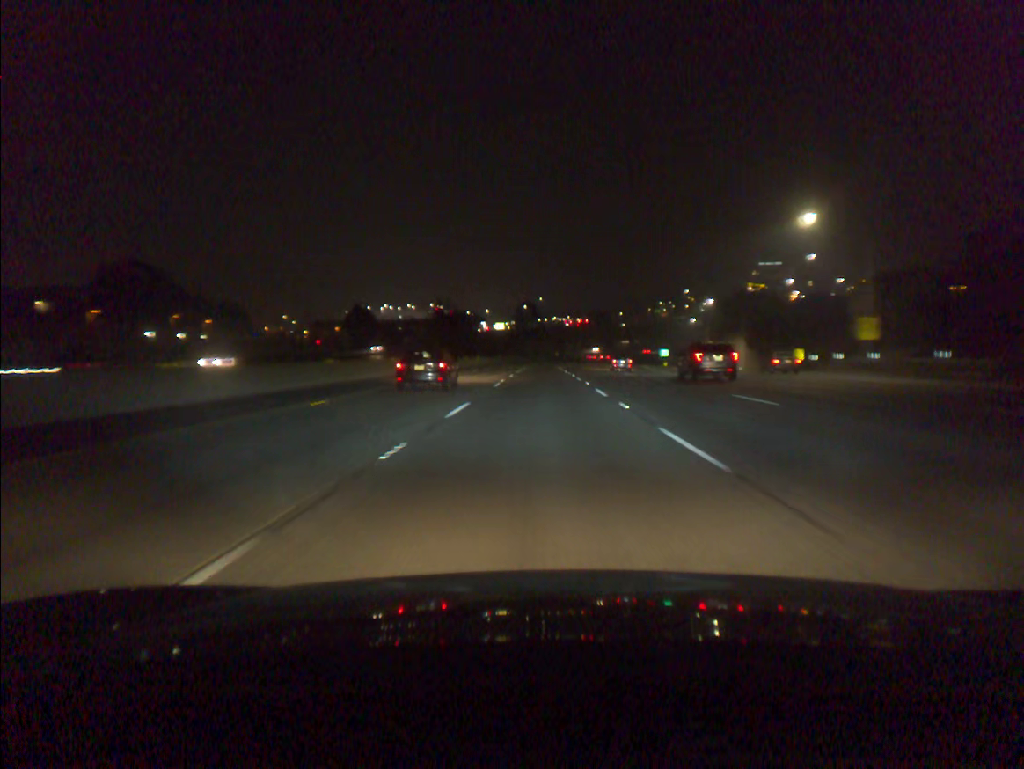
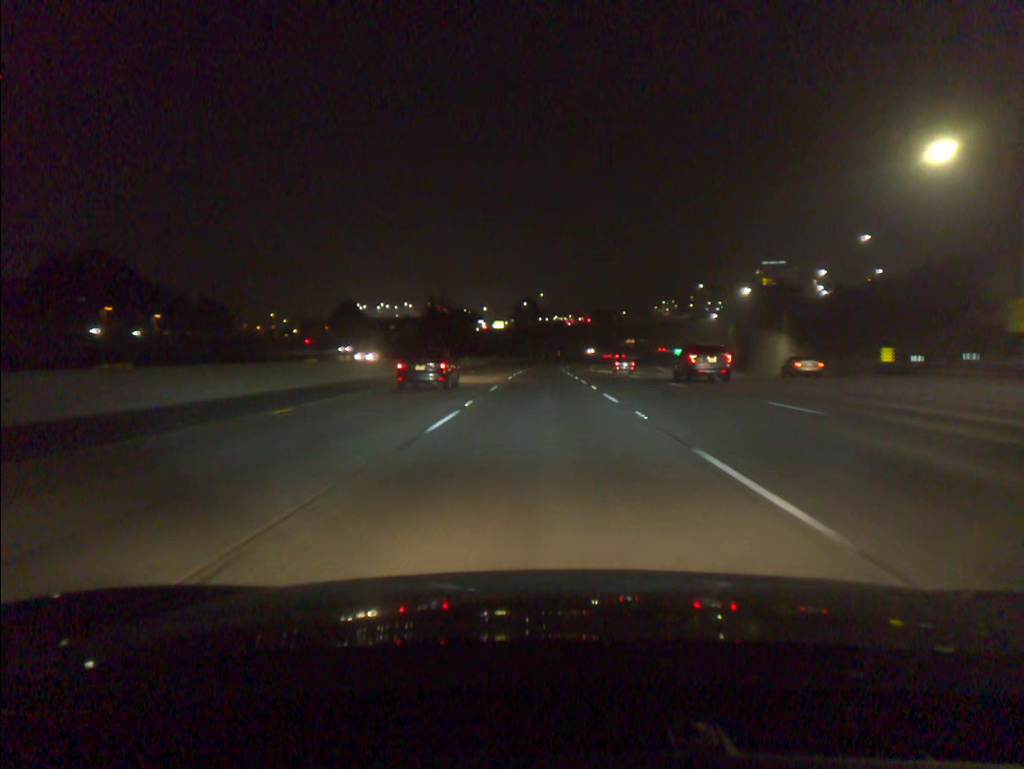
(0.0, +17.5) m; 0°
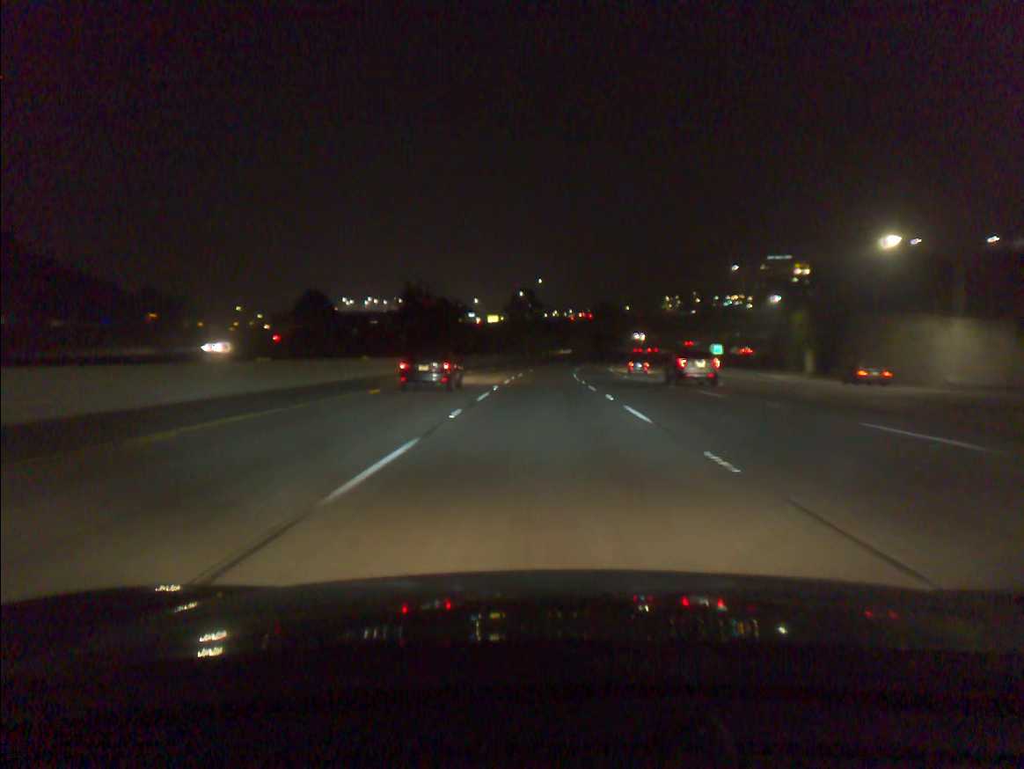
(0.0, +34.9) m; 0°
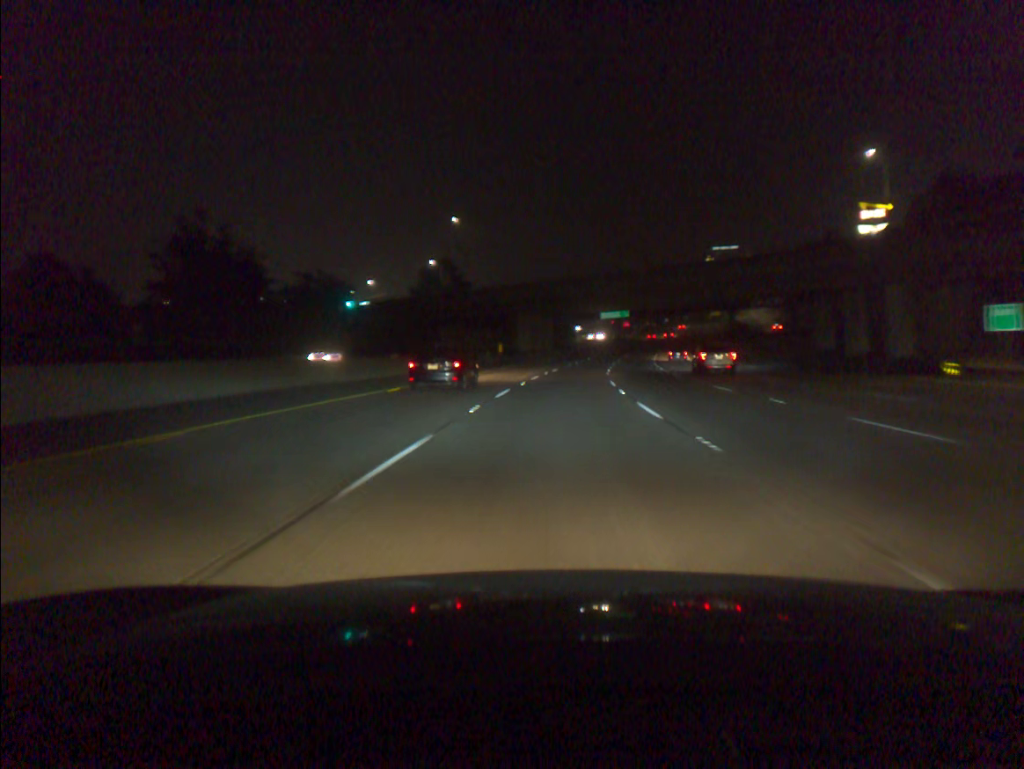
(+2.2, +87.3) m; +4°
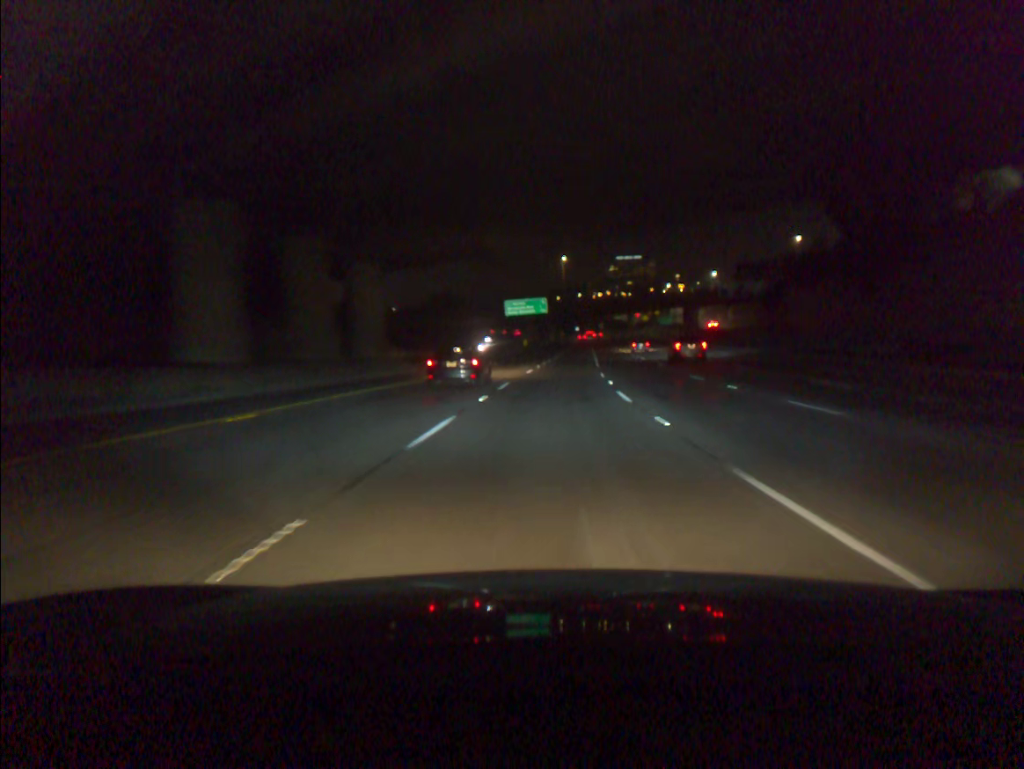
(+4.4, +69.5) m; +7°
